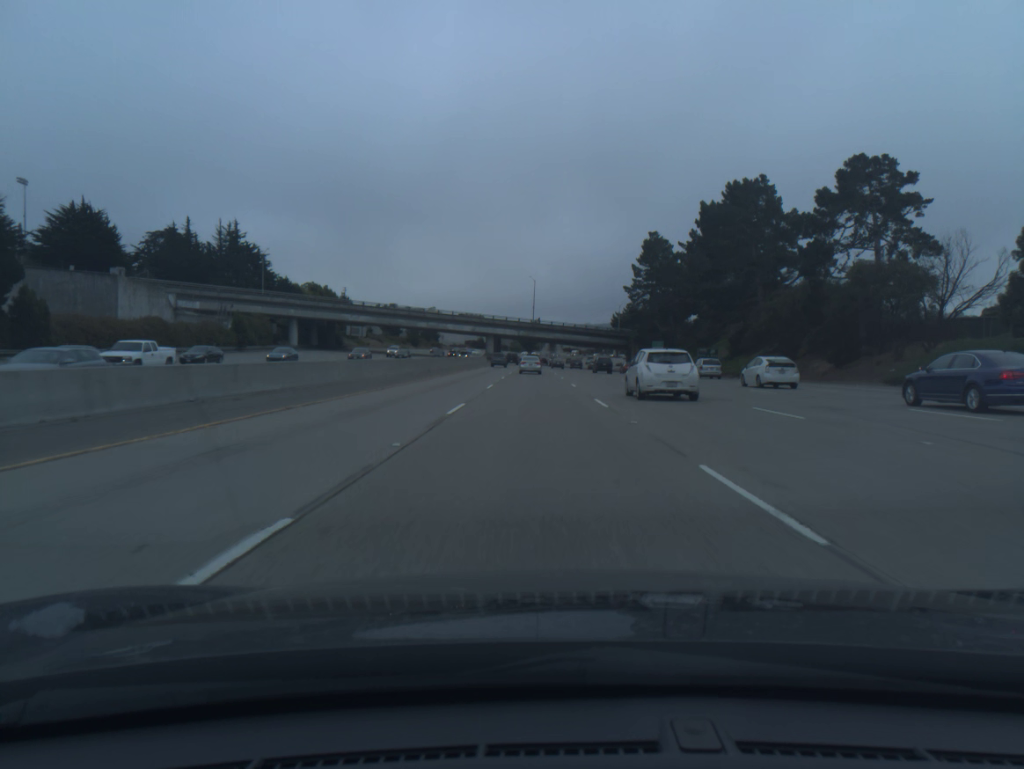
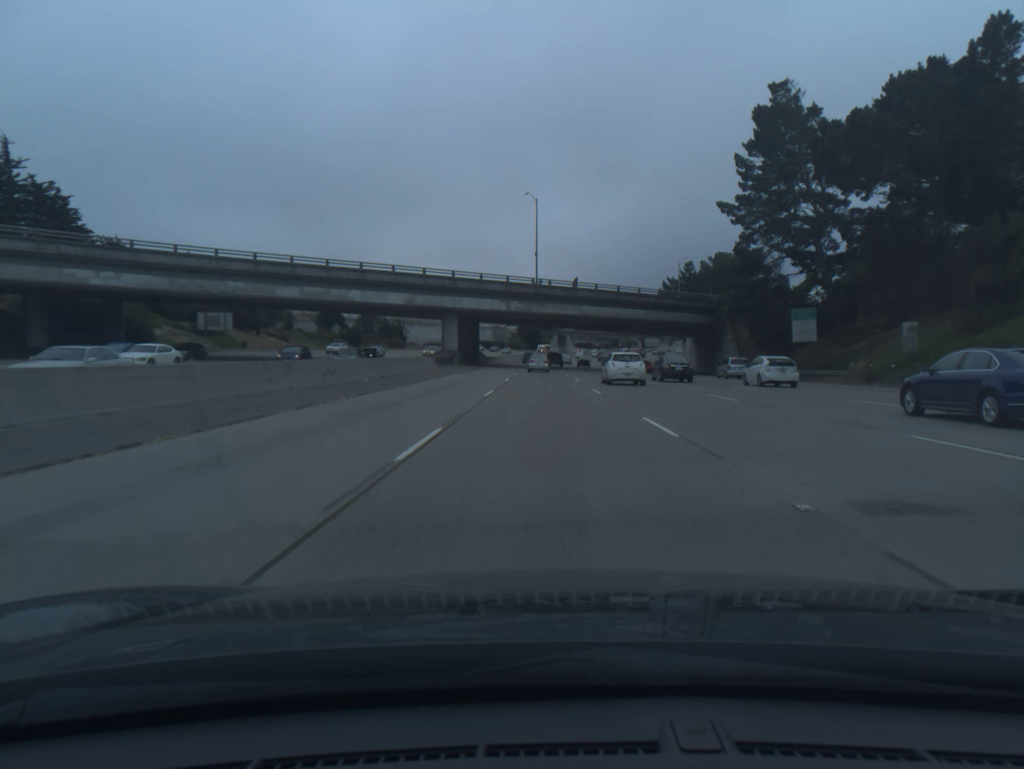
(-1.0, +80.6) m; 0°
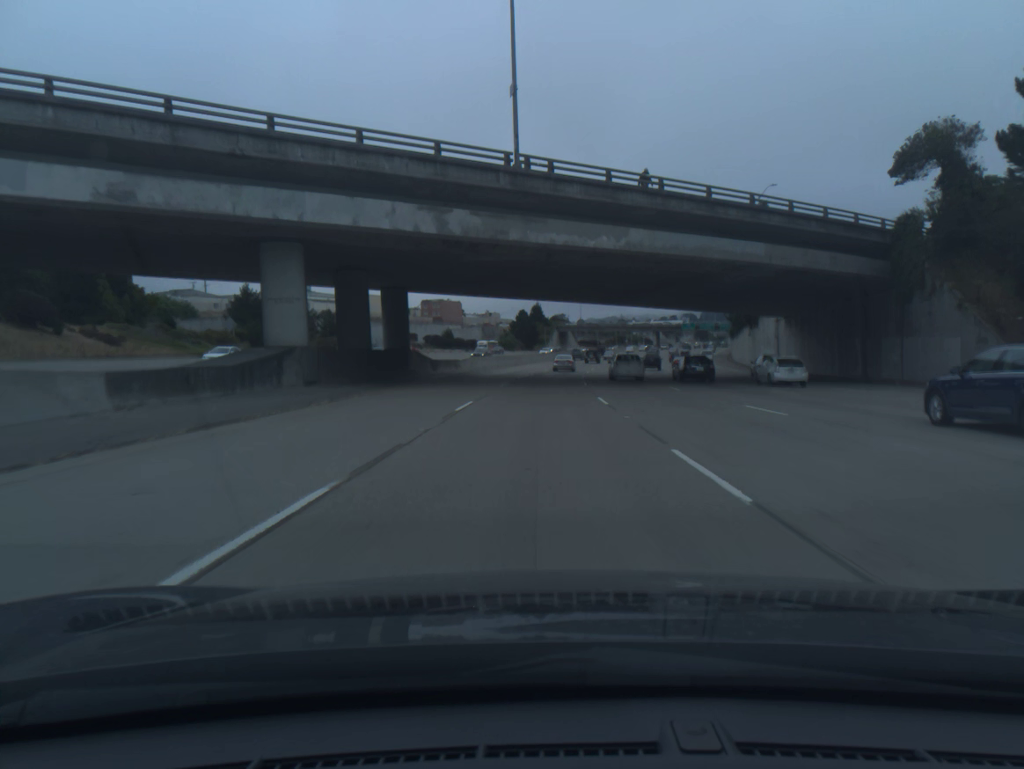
(+0.1, +49.1) m; 0°
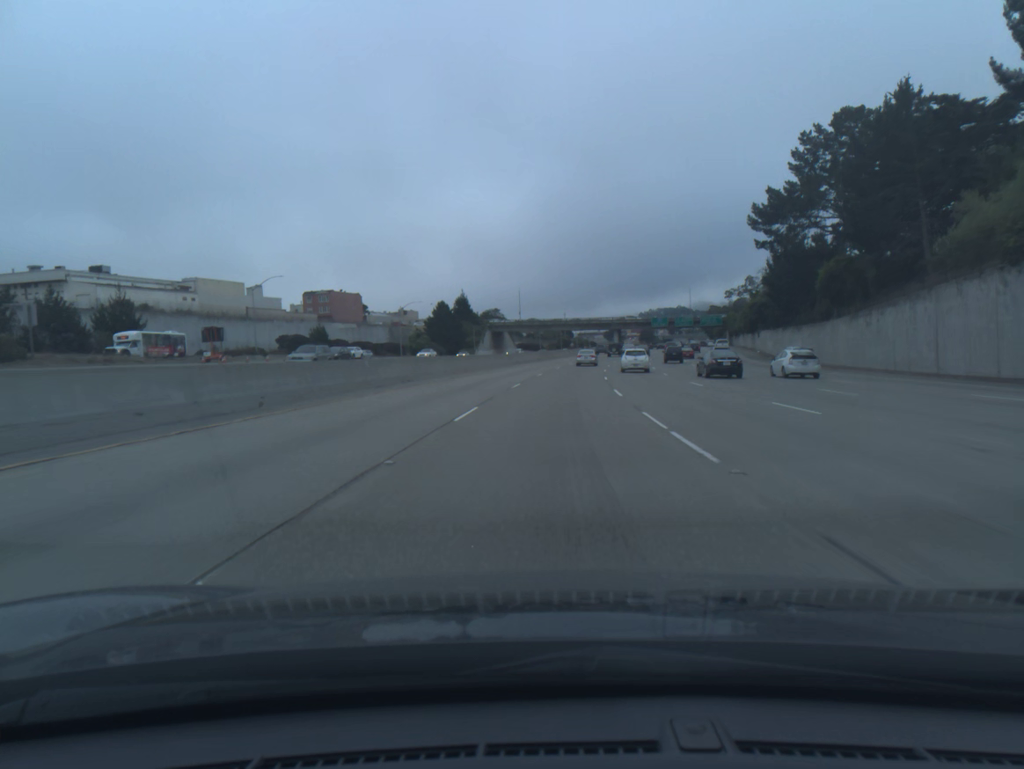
(+1.7, +66.4) m; +4°
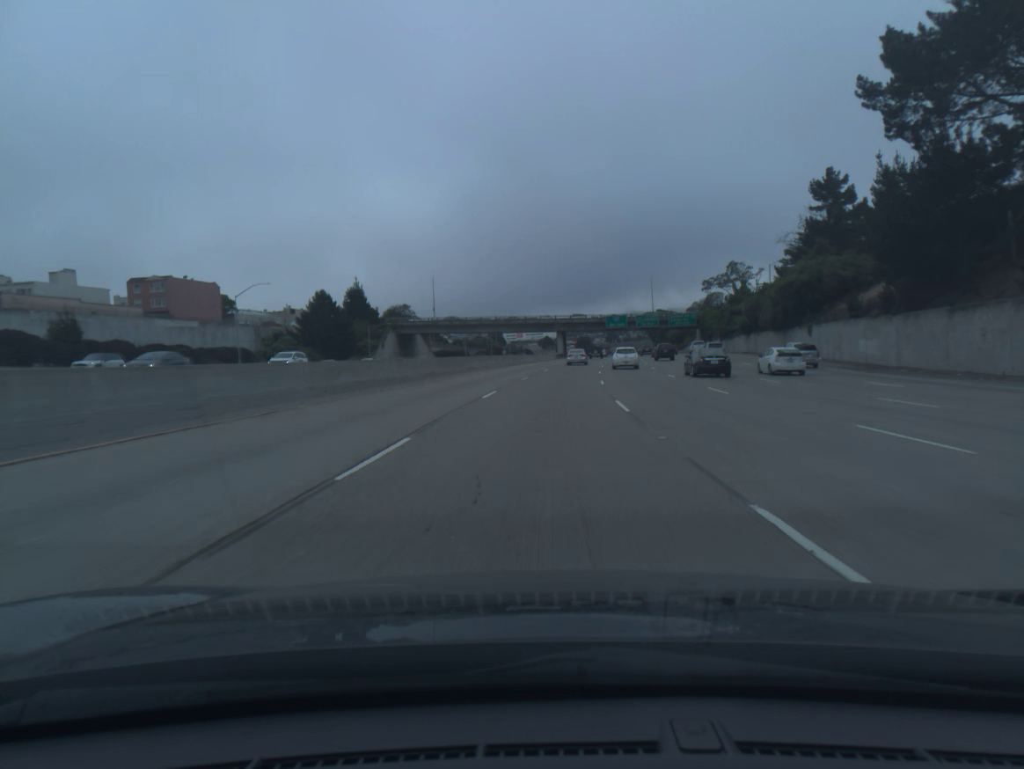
(+2.3, +50.4) m; +5°
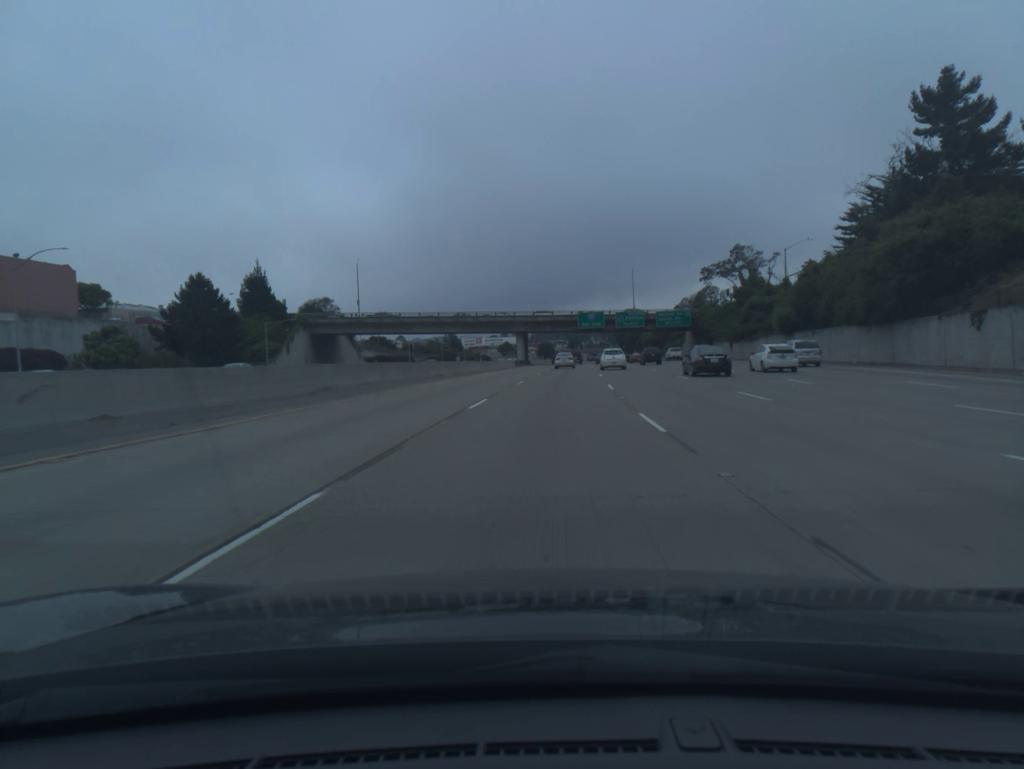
(+0.8, +33.9) m; +3°
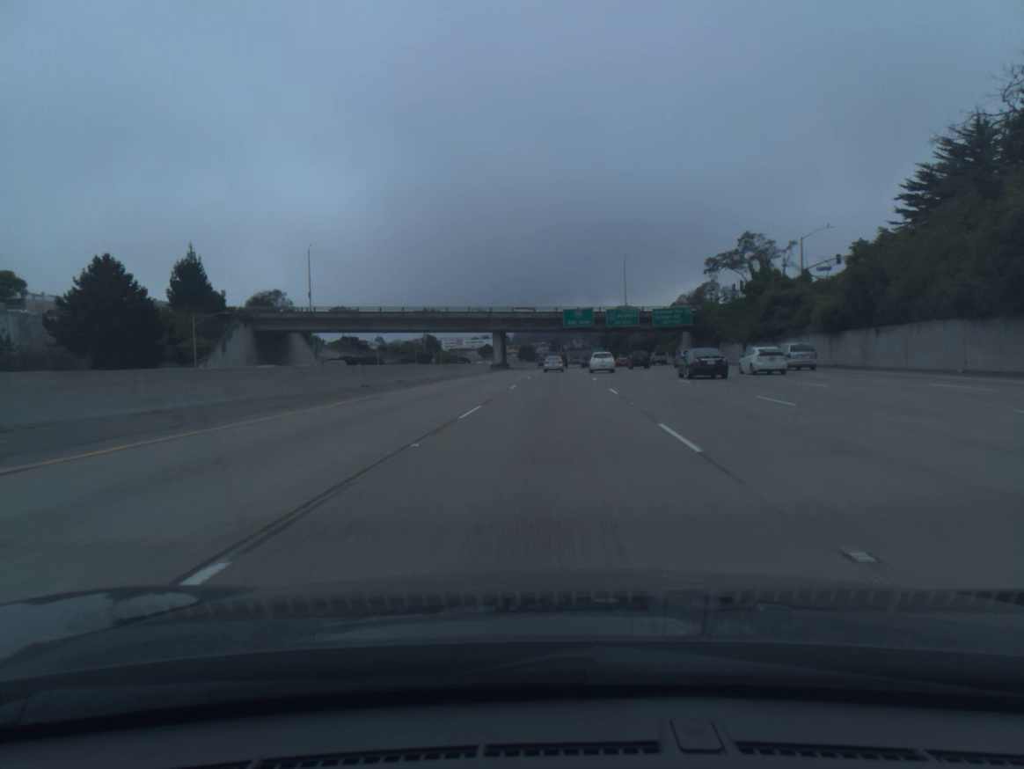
(+0.2, +17.0) m; +1°
